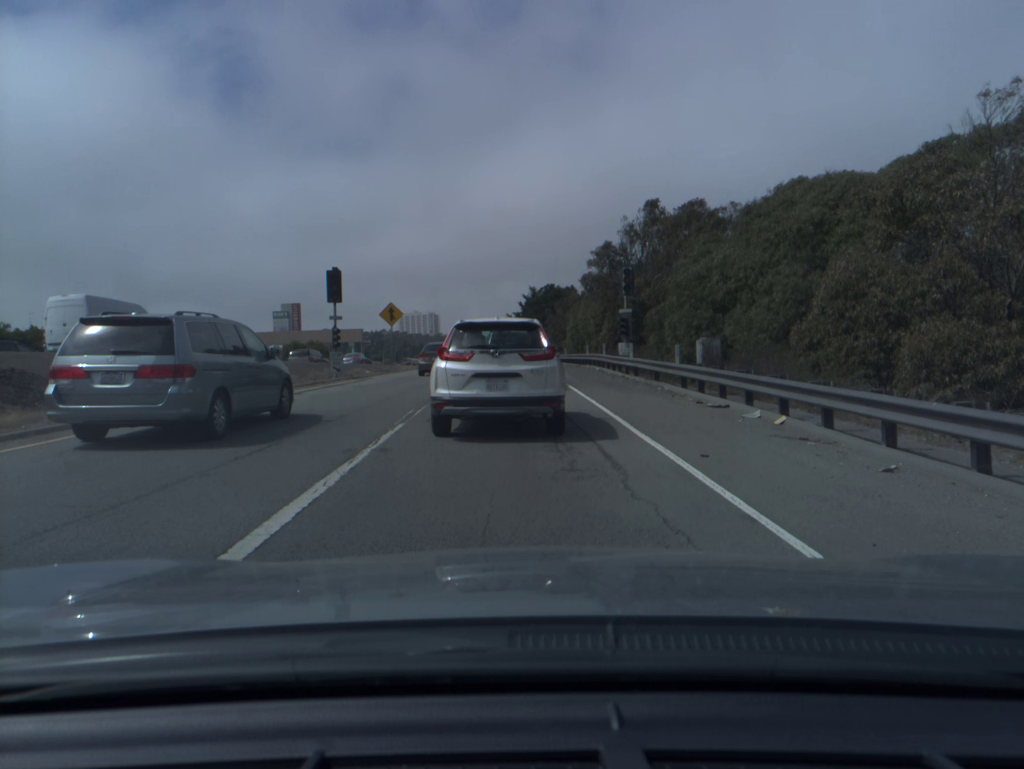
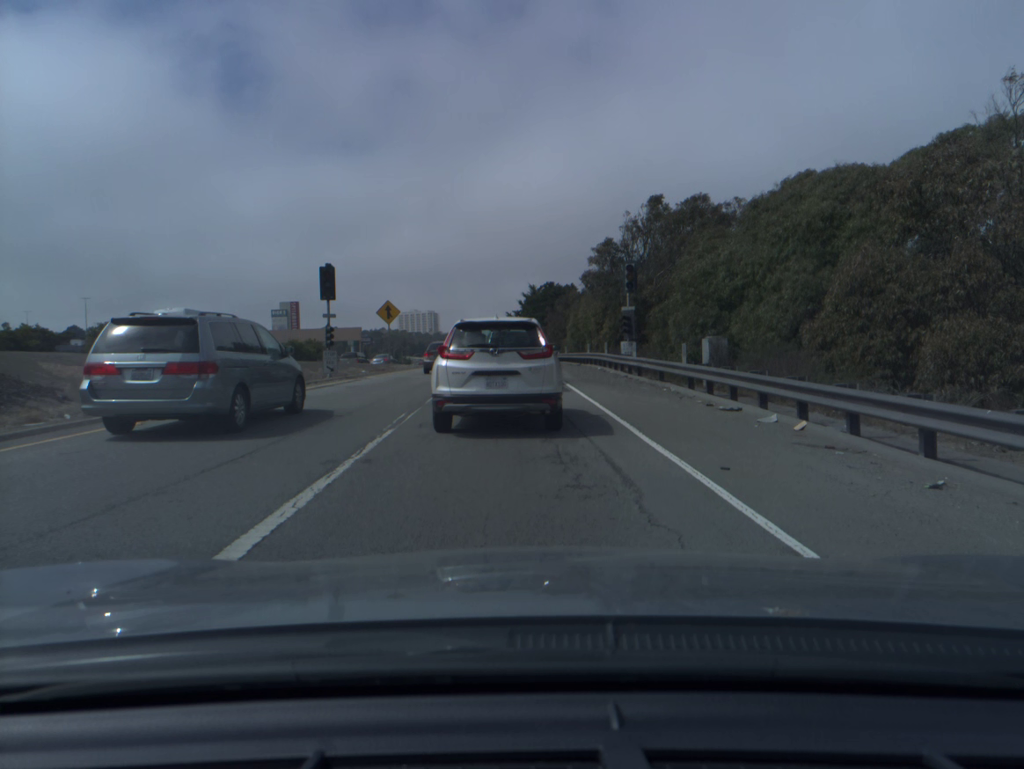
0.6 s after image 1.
(0.0, +1.0) m; 0°
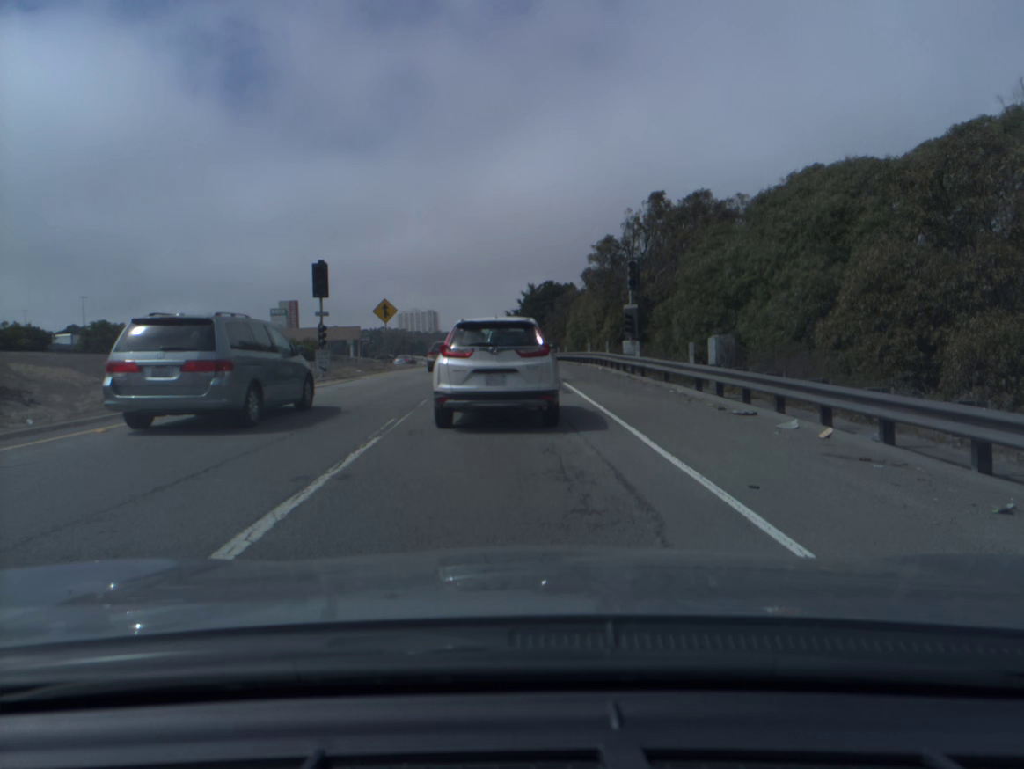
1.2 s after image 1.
(0.0, +1.1) m; 0°
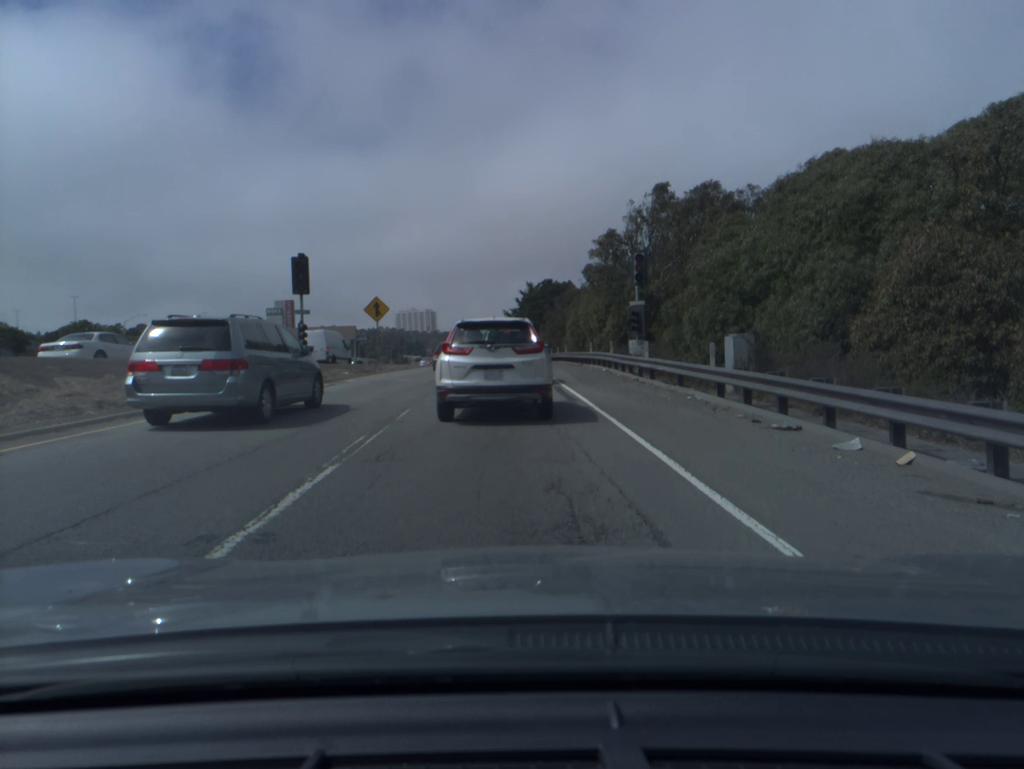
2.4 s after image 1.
(0.0, +2.3) m; 0°
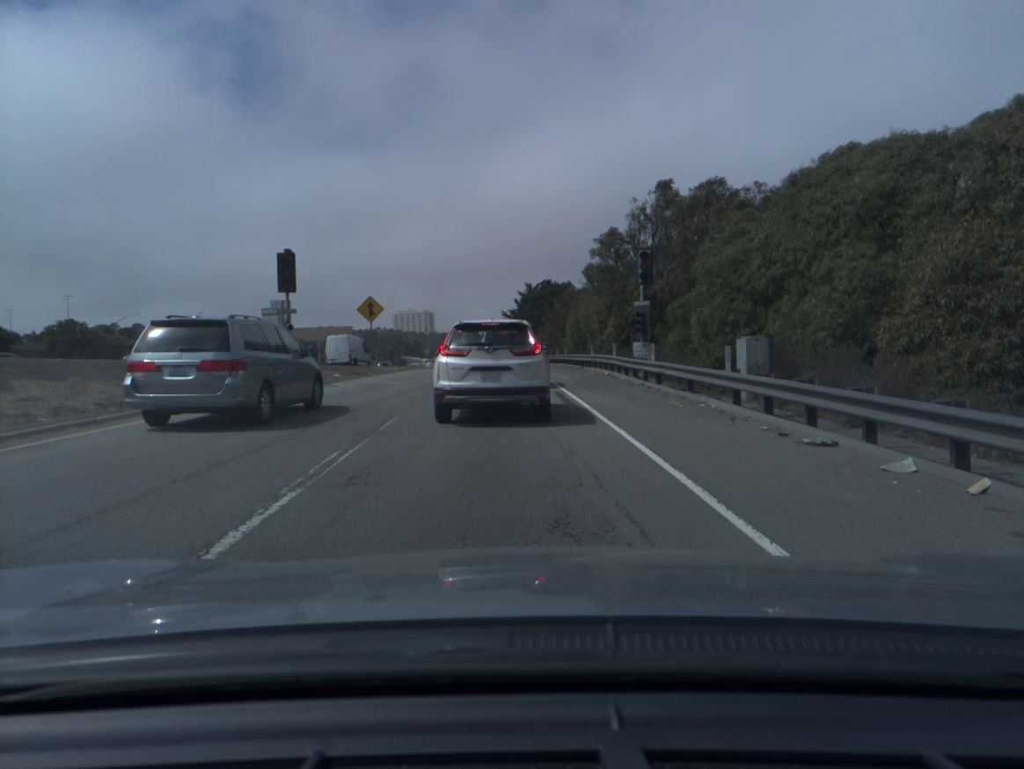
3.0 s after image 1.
(0.0, +1.3) m; 0°
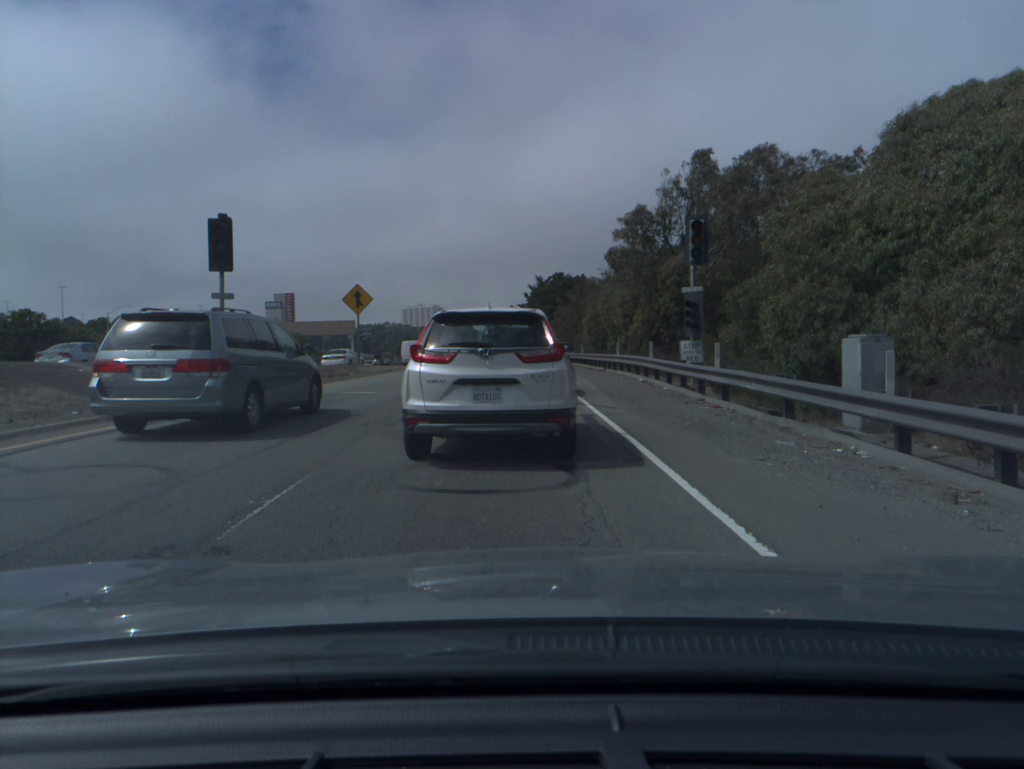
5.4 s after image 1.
(0.0, +6.5) m; -1°
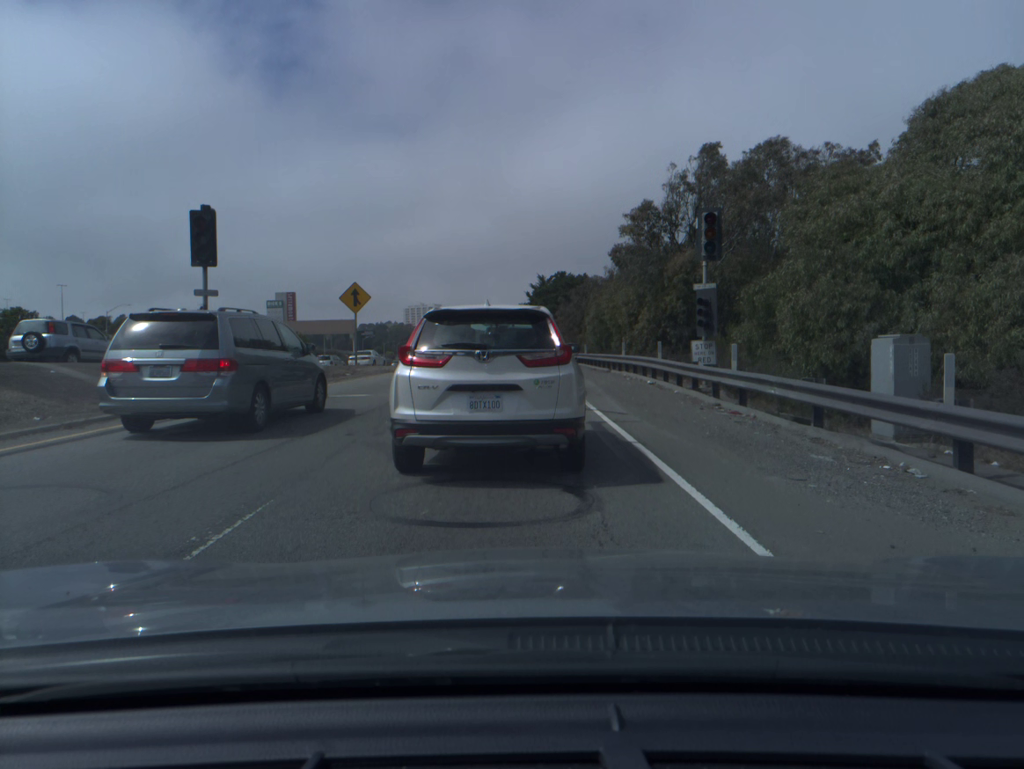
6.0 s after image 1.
(0.0, +1.2) m; 0°
